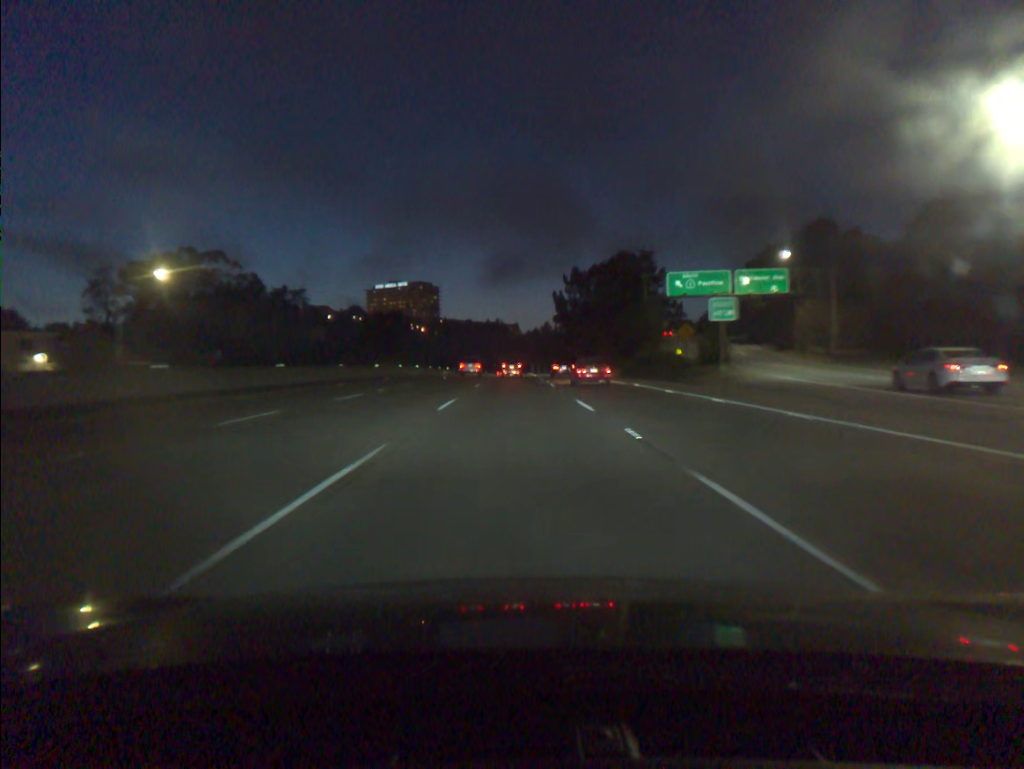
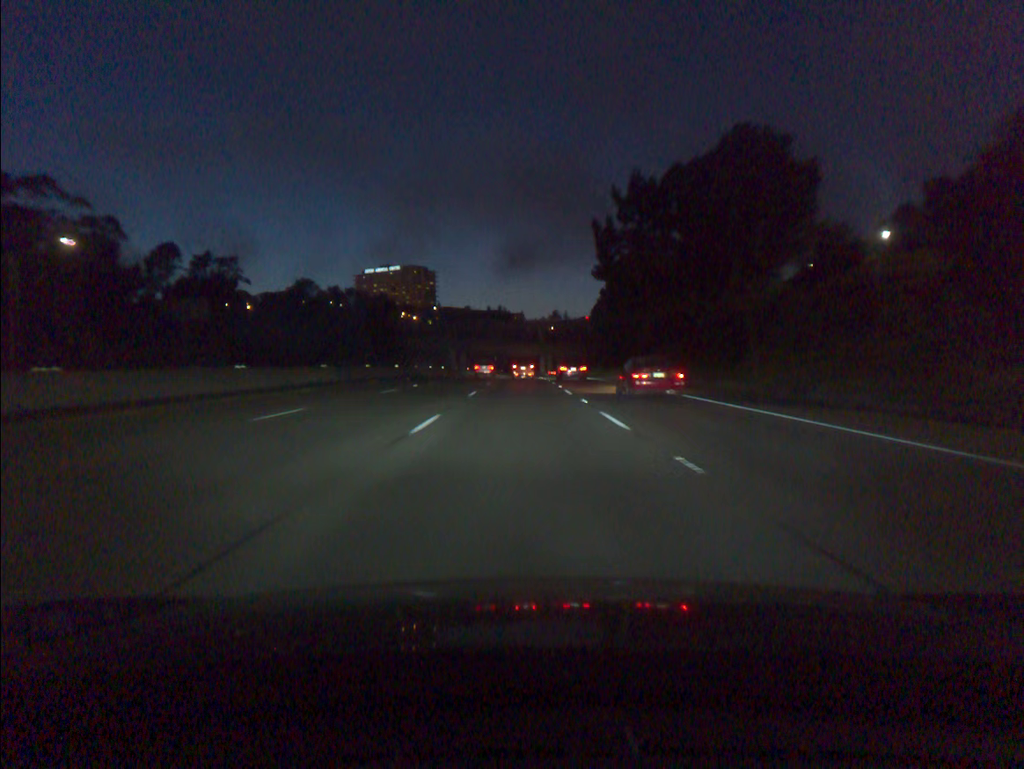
(-0.3, +65.8) m; 0°
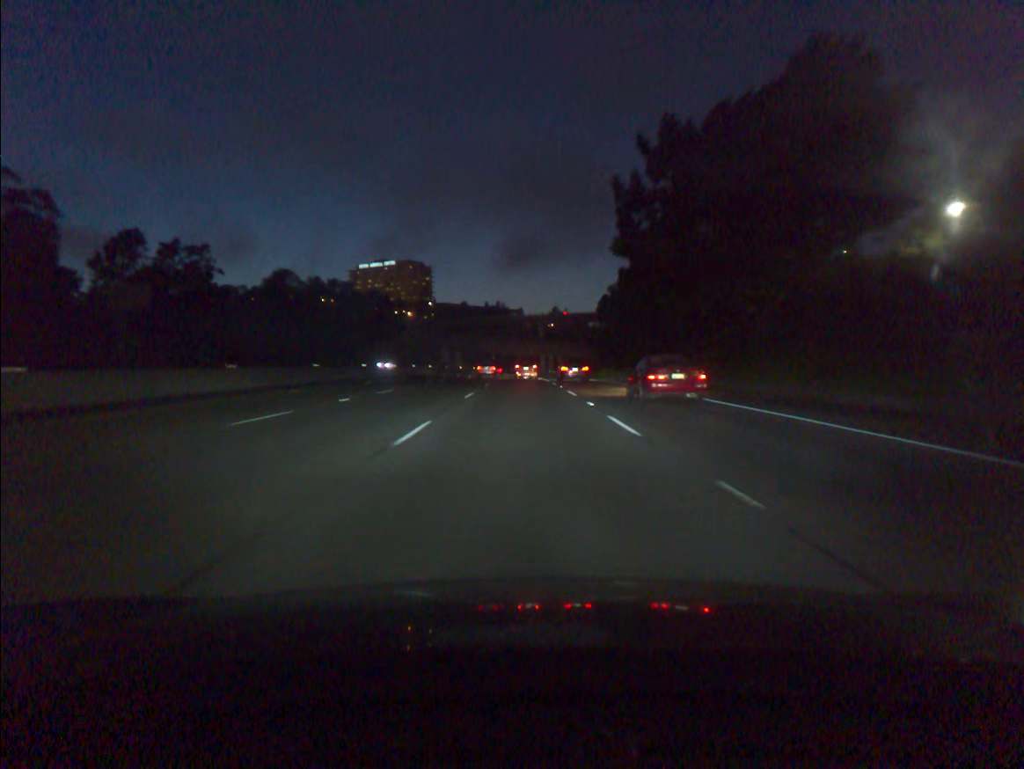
(0.0, +16.1) m; 0°
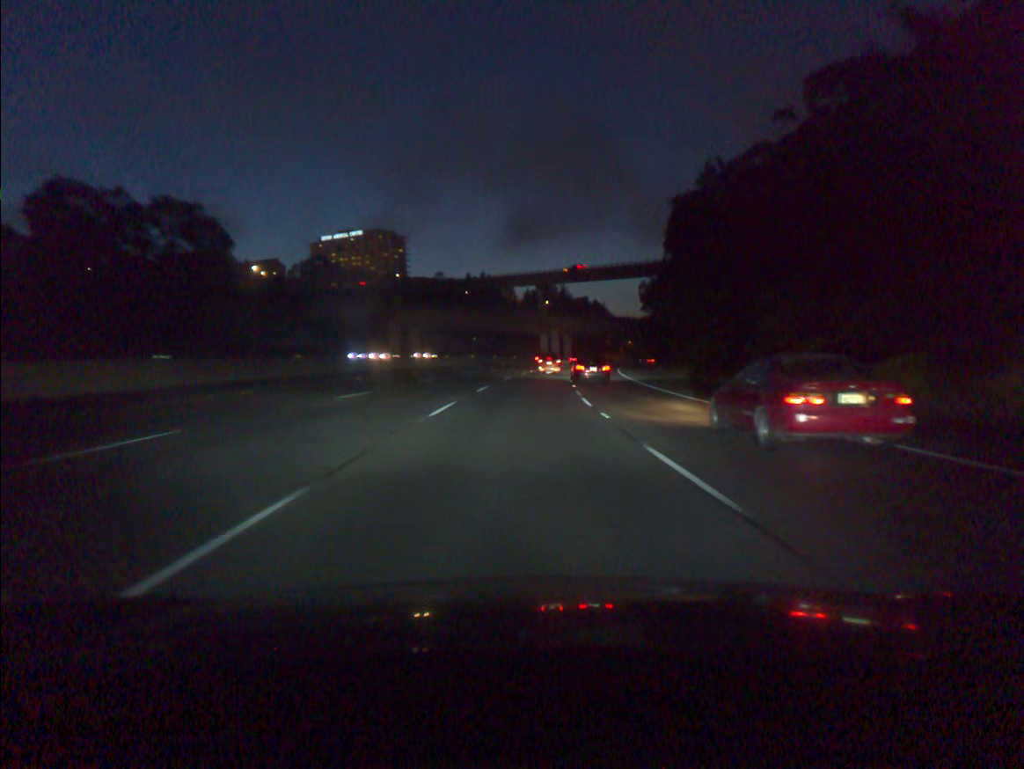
(+0.4, +78.8) m; +1°
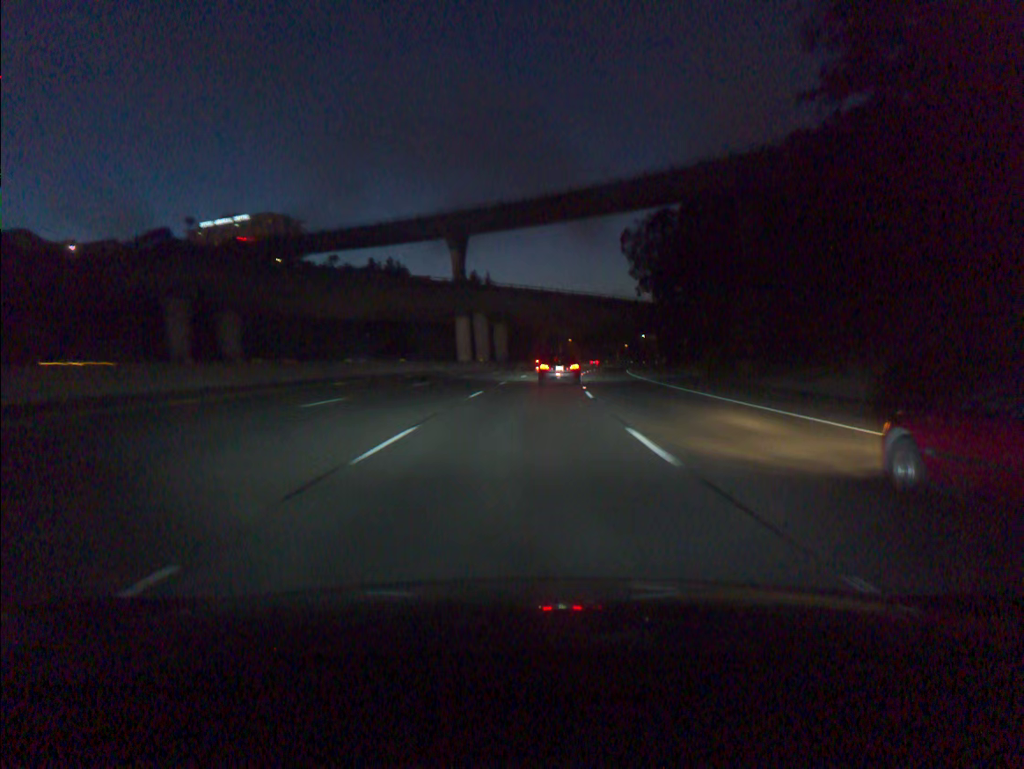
(+2.6, +62.2) m; +5°
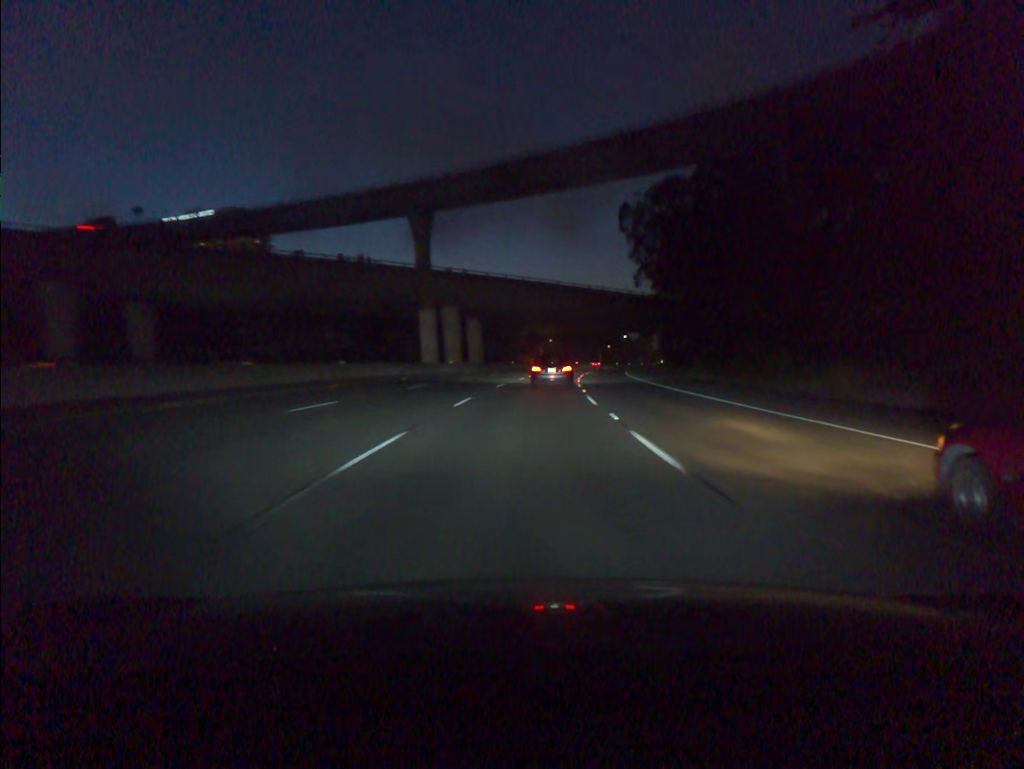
(+0.2, +15.3) m; +2°
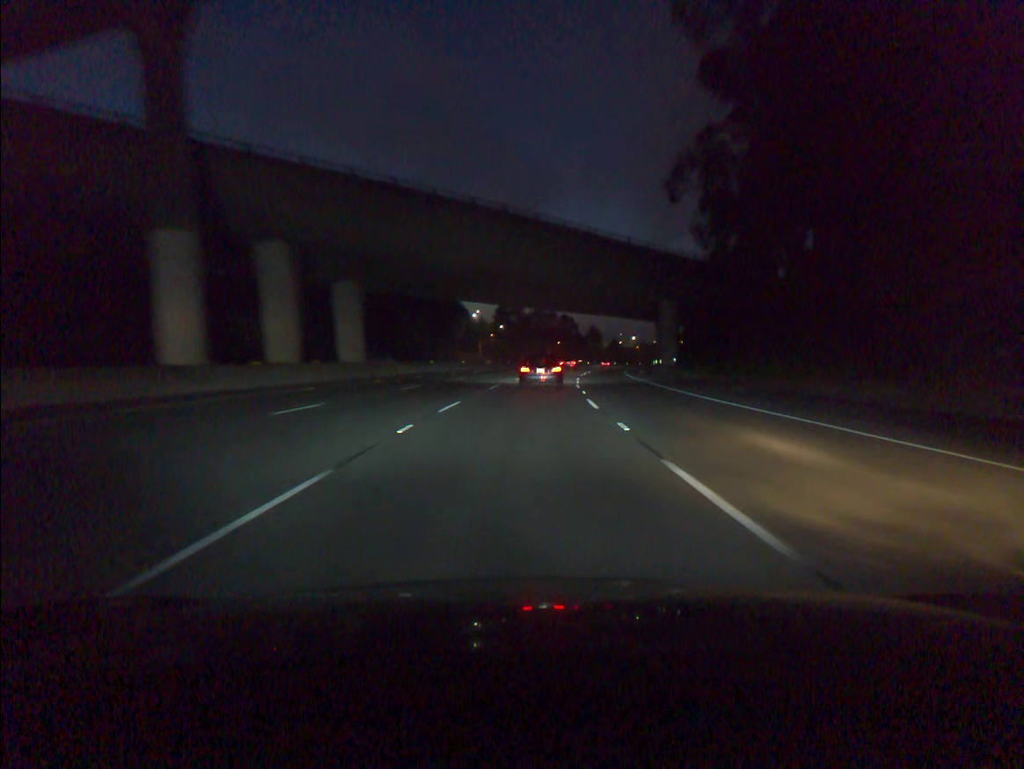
(+1.7, +44.7) m; +4°
